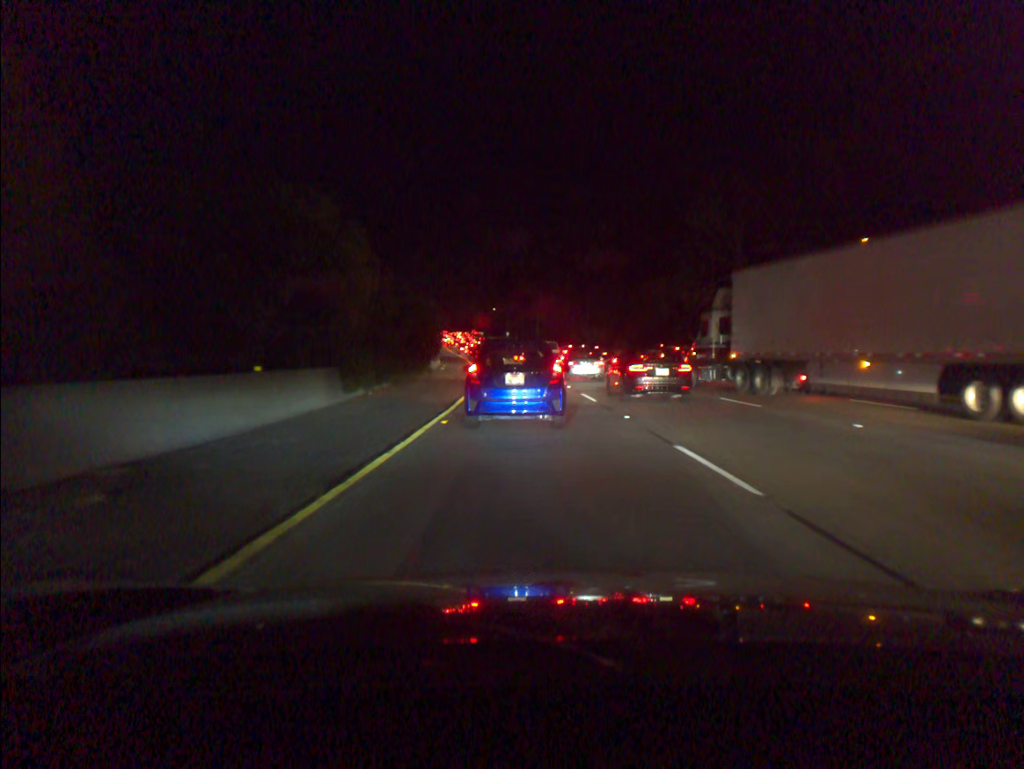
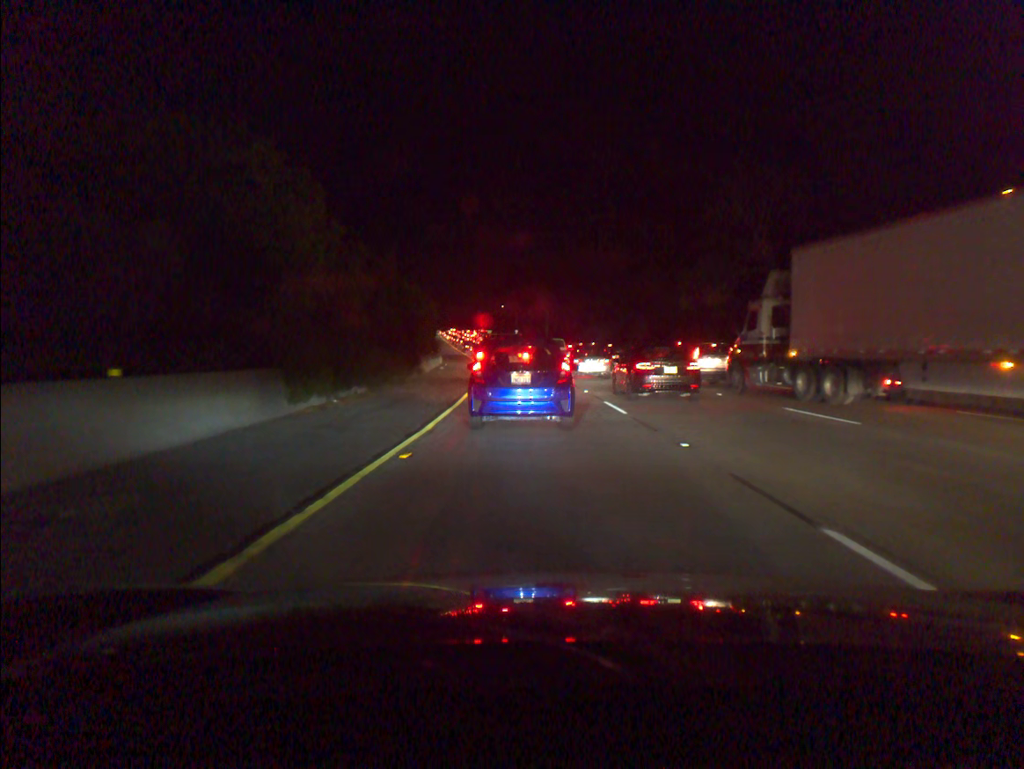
(0.0, +5.2) m; -1°
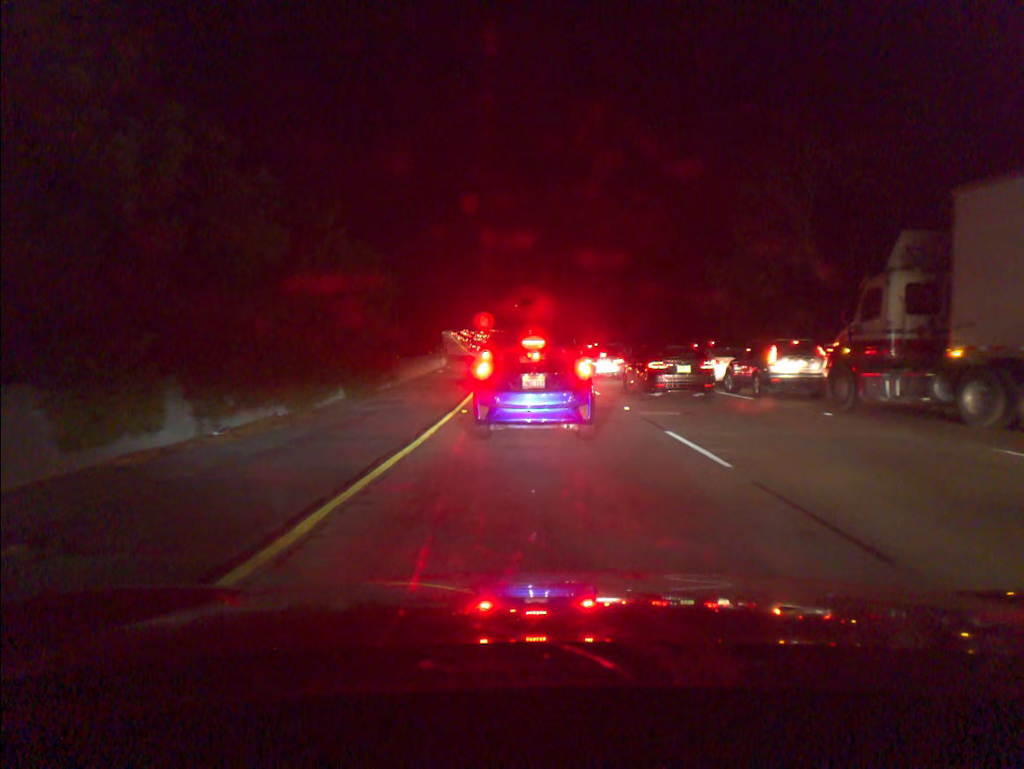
(-0.1, +7.7) m; -1°
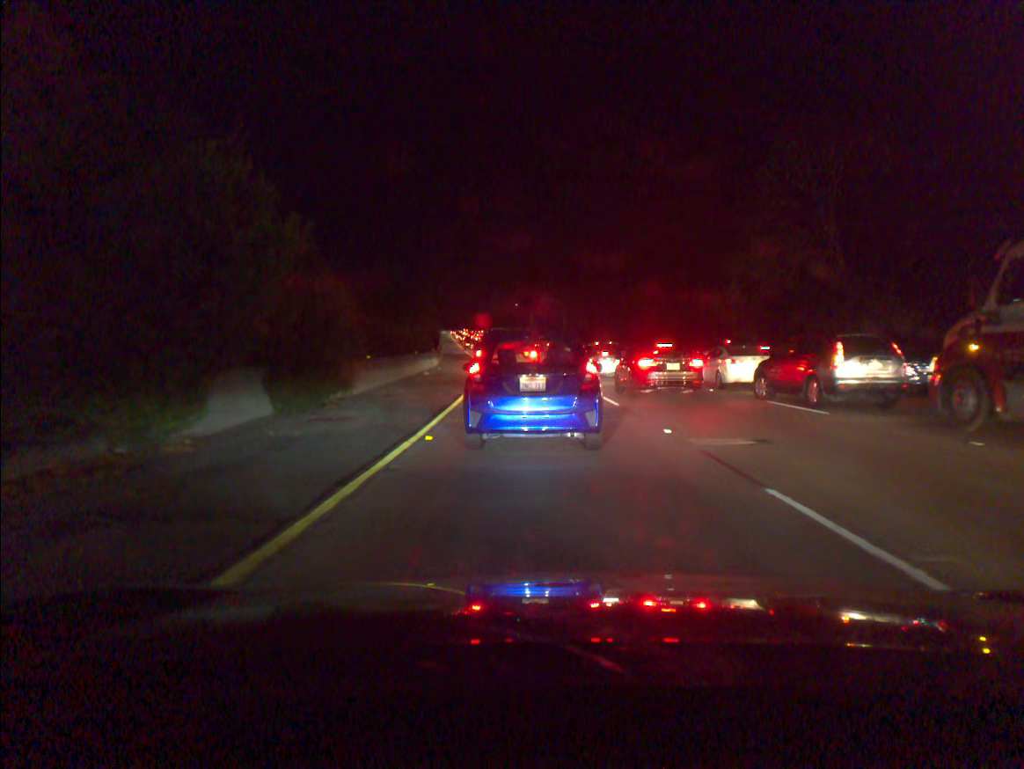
(0.0, +5.4) m; 0°
